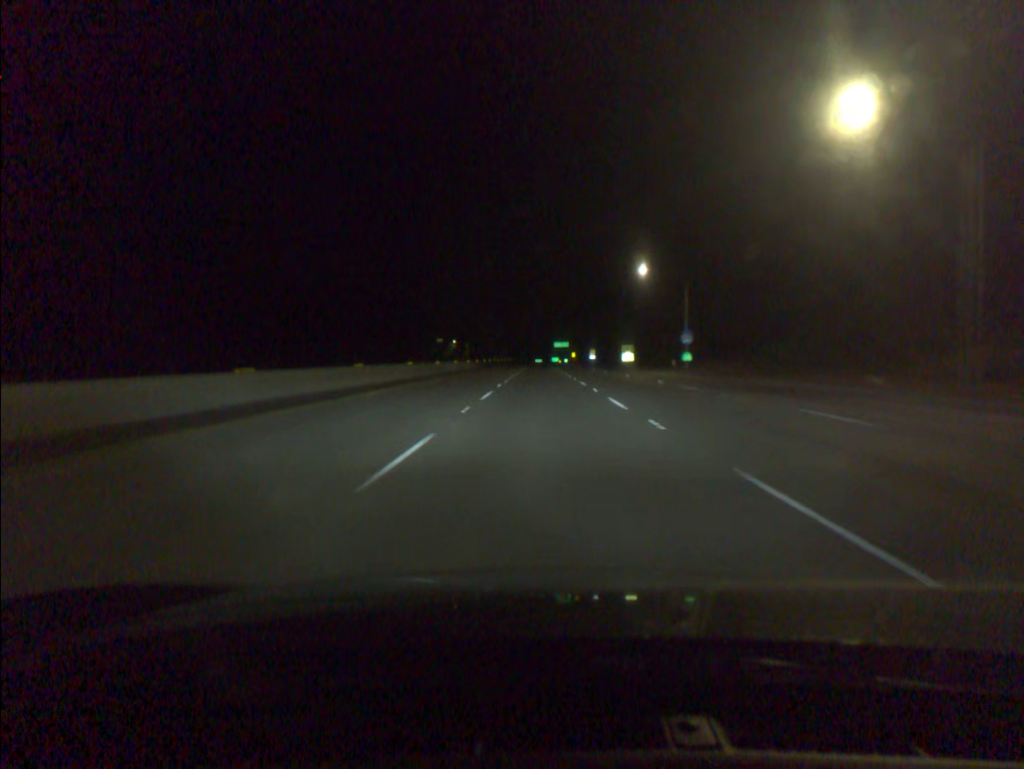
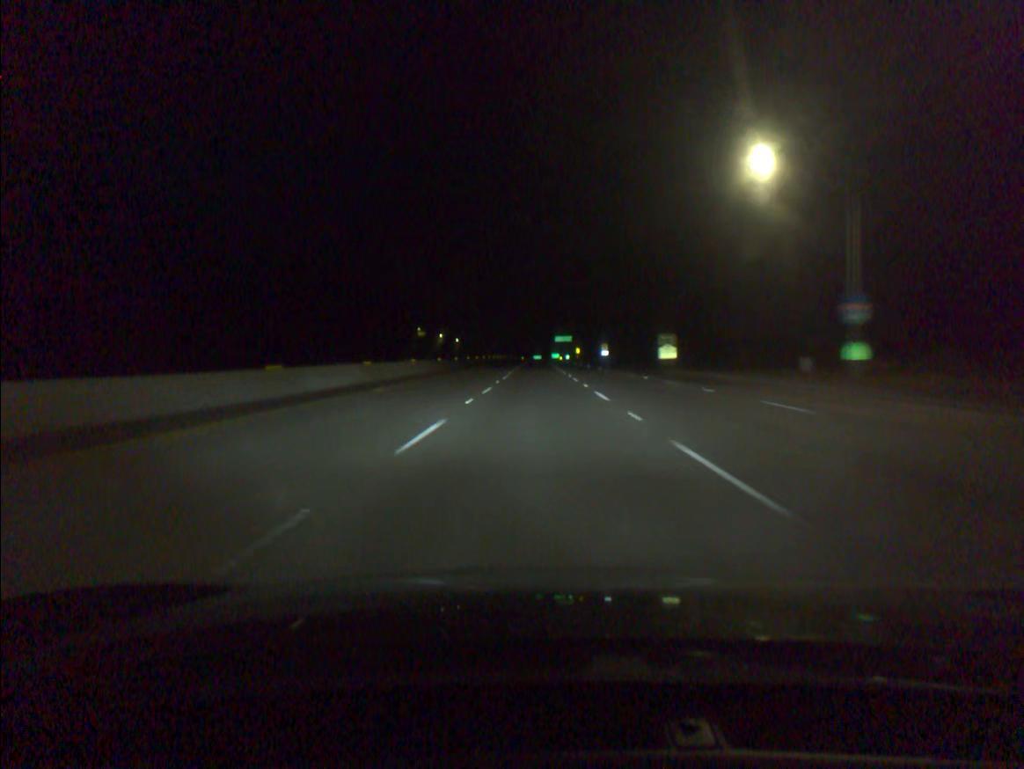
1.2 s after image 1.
(+0.1, +41.2) m; 0°
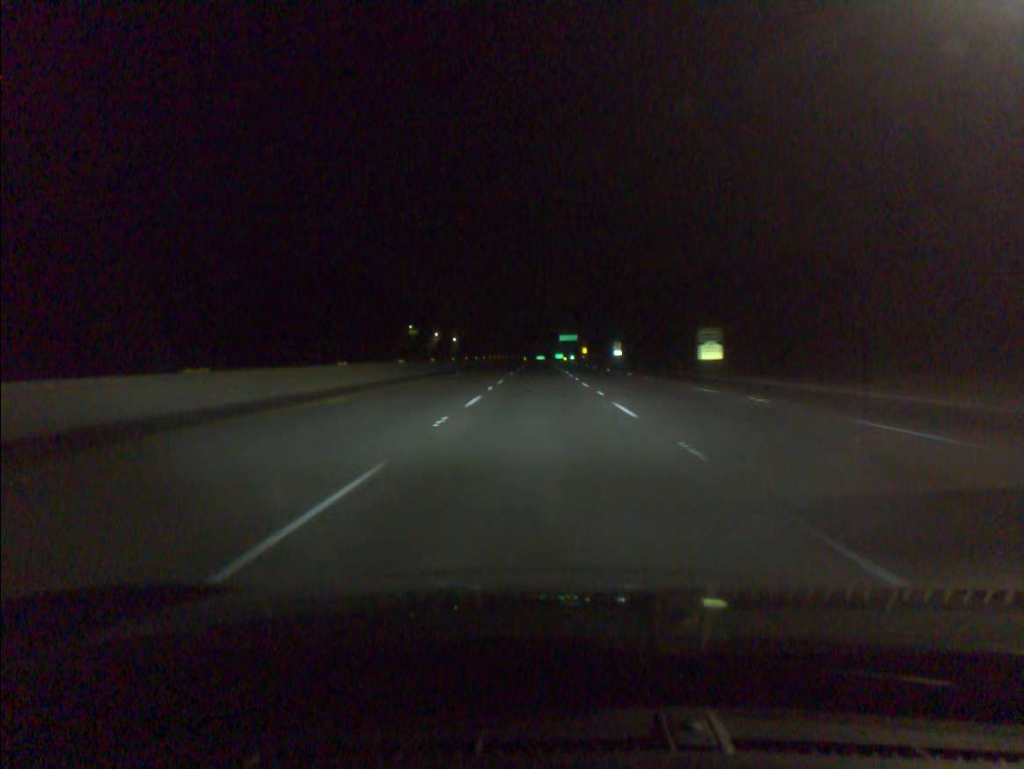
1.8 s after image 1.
(0.0, +20.5) m; 0°
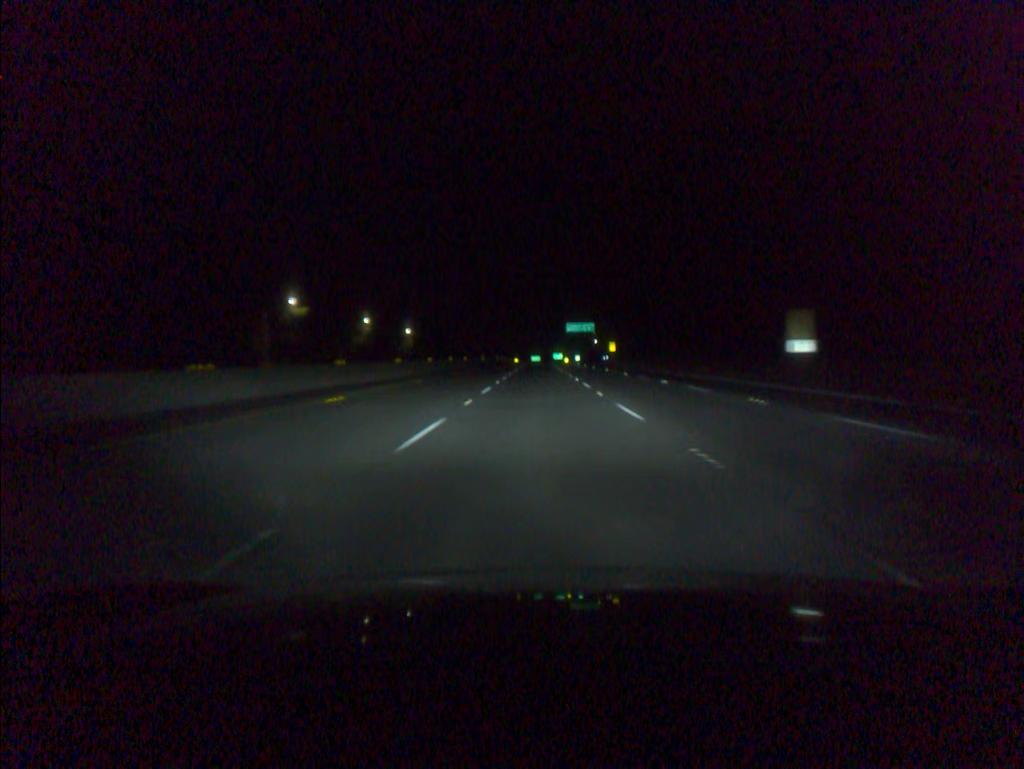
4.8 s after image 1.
(0.0, +102.5) m; 0°
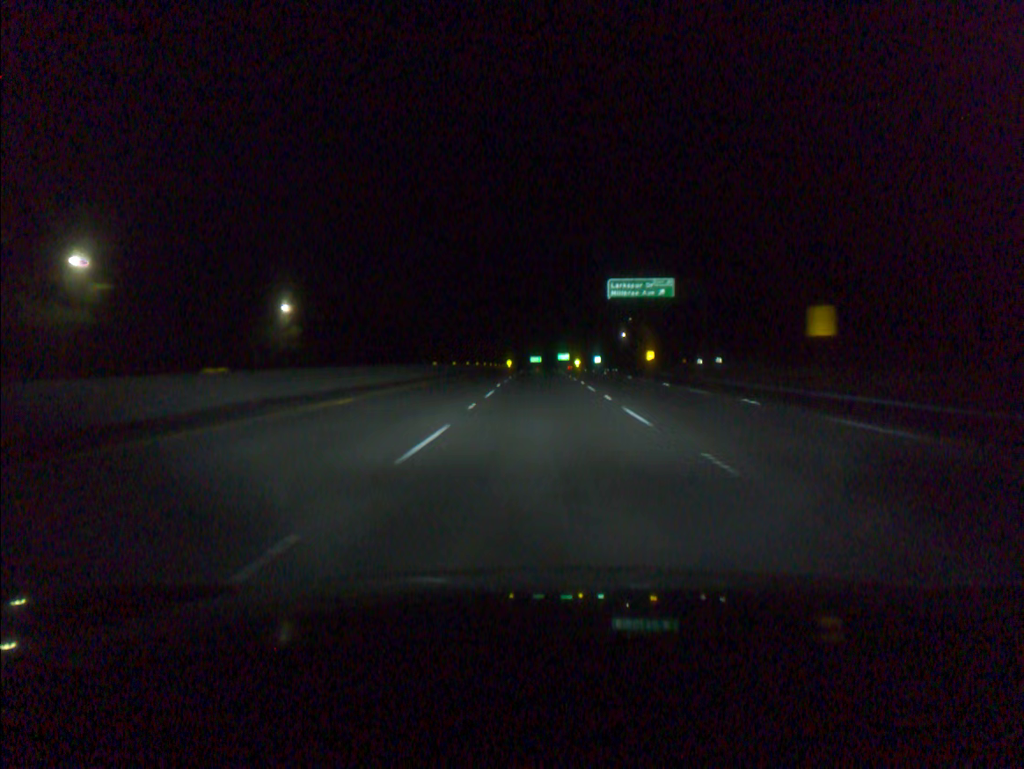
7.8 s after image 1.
(-0.2, +102.2) m; 0°
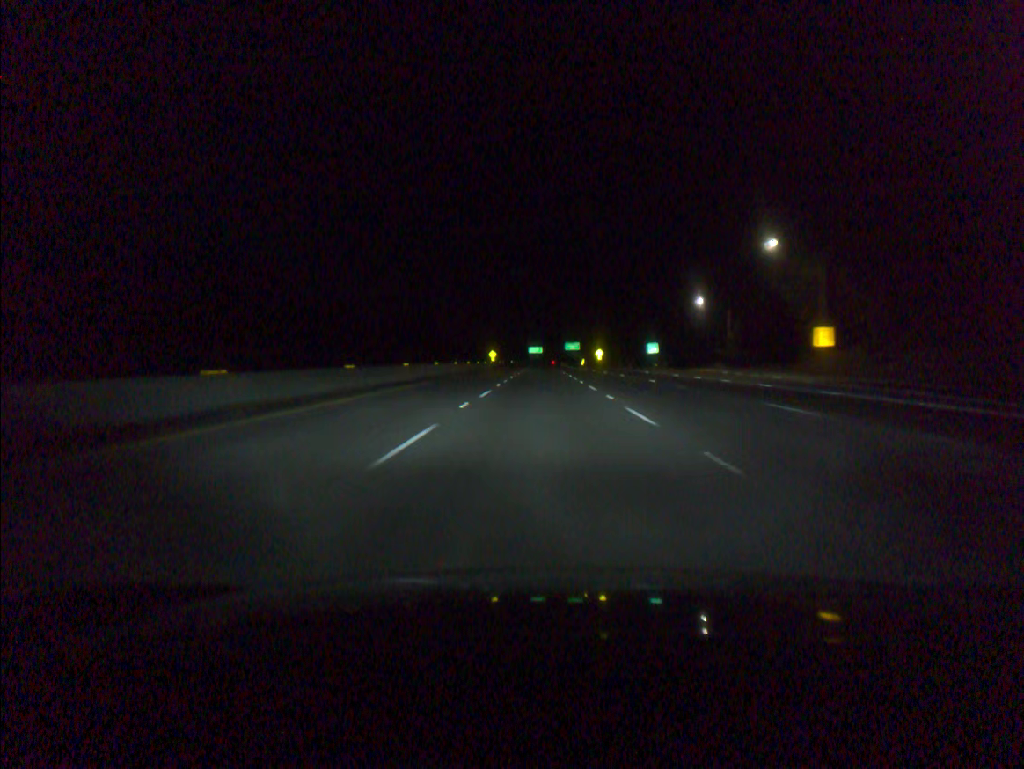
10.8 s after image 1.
(+0.2, +102.3) m; 0°
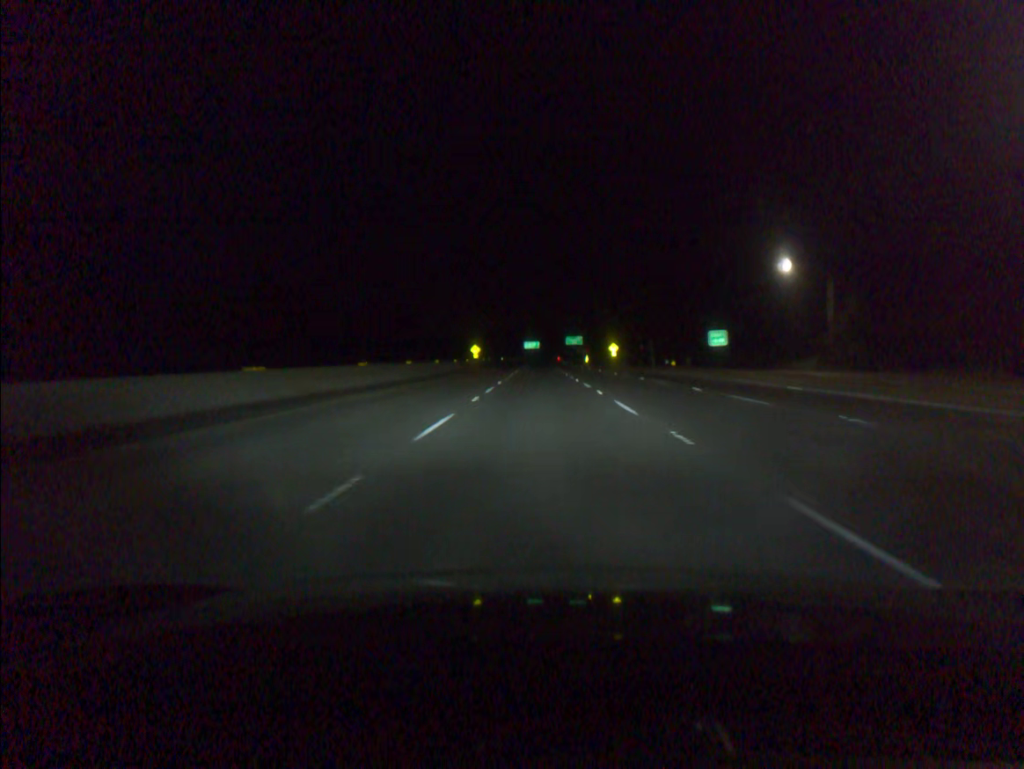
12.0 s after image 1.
(0.0, +41.0) m; 0°
